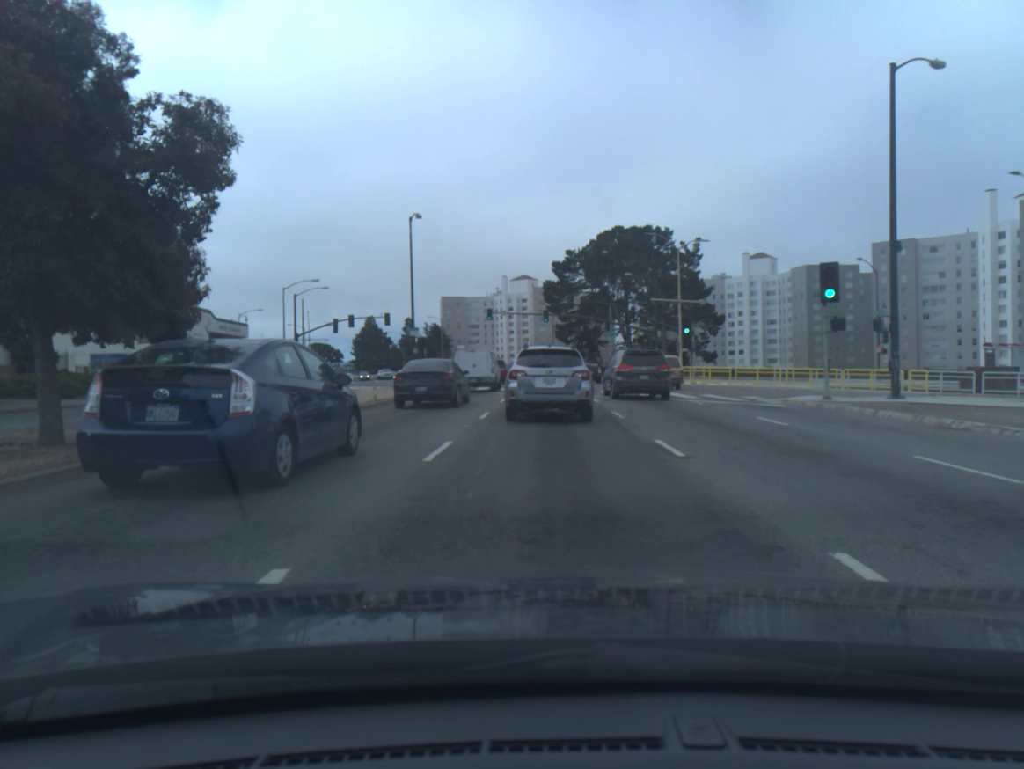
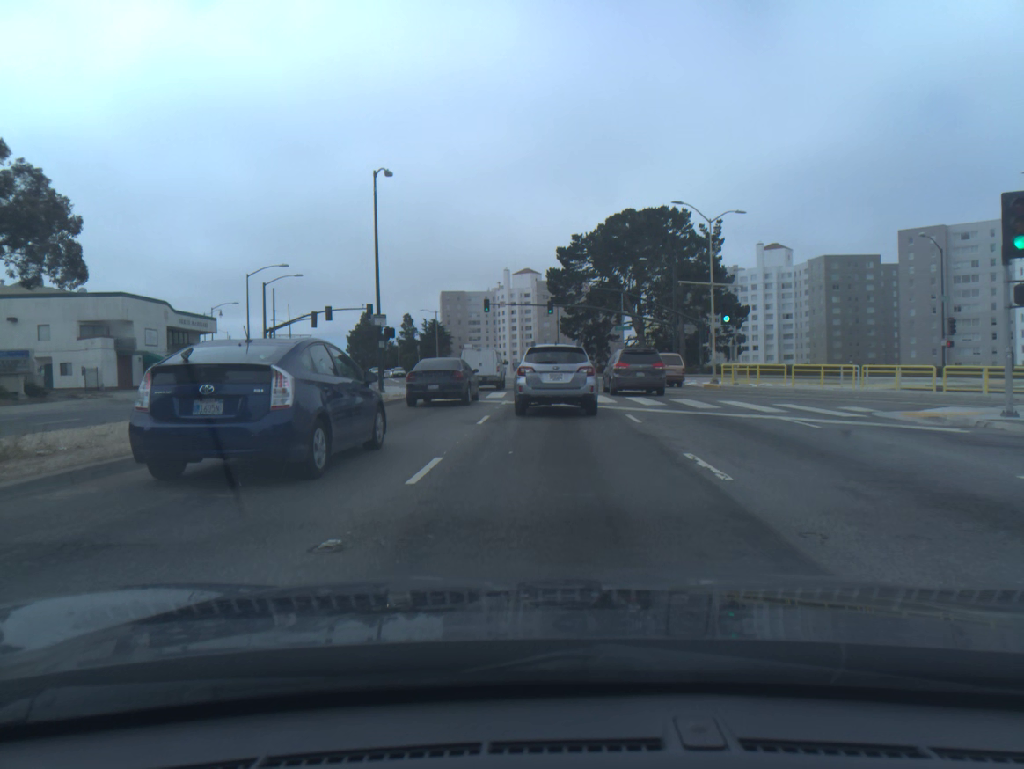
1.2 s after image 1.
(0.0, +9.5) m; 0°
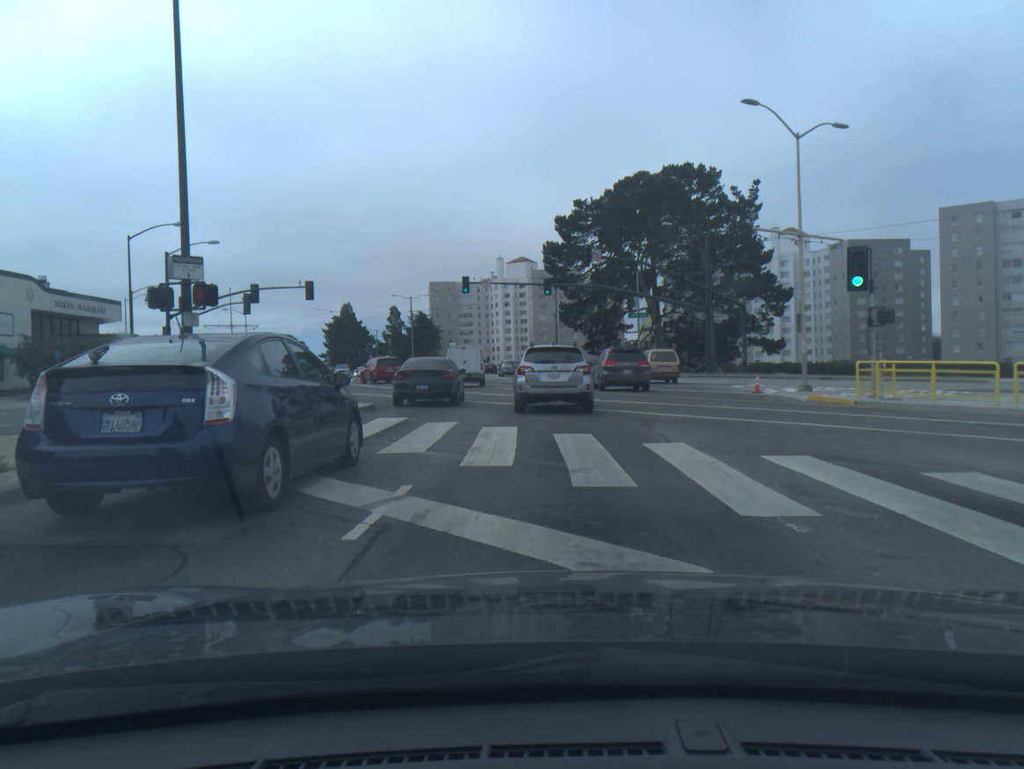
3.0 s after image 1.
(0.0, +17.3) m; 0°
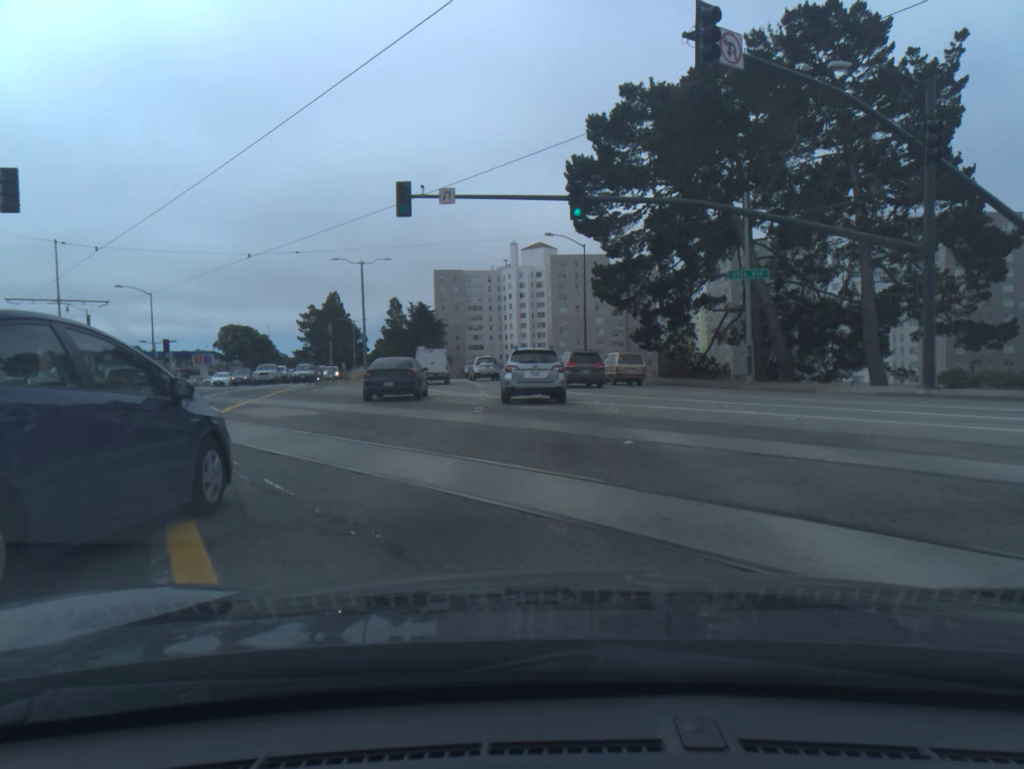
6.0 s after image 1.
(-0.3, +32.7) m; -2°
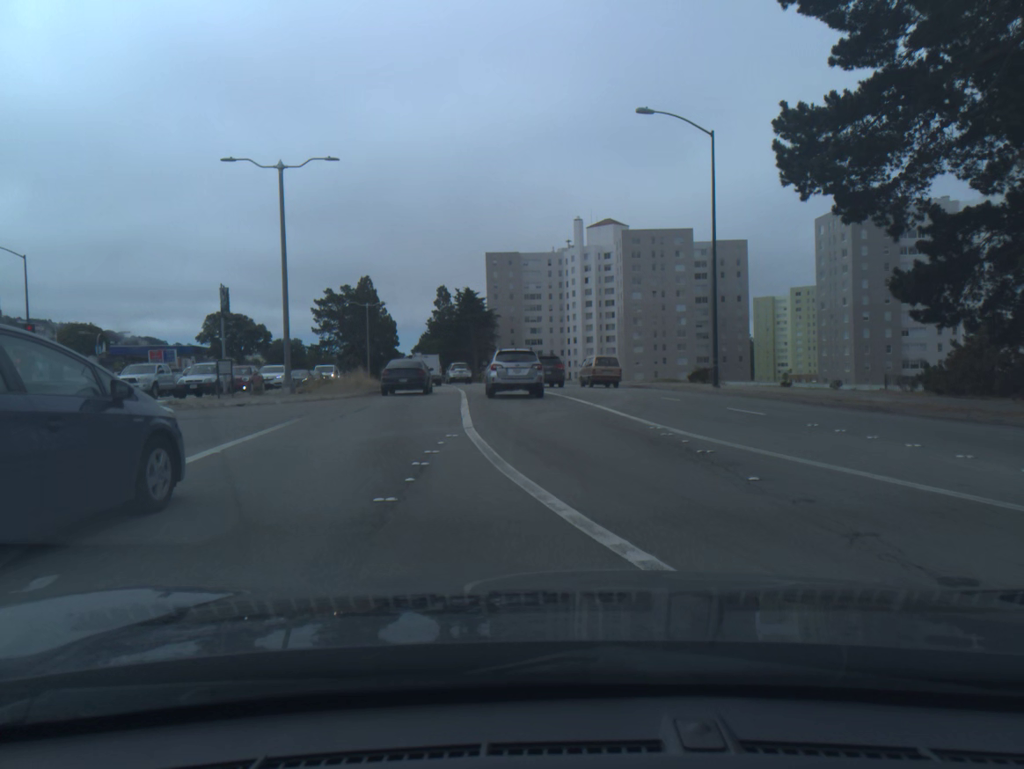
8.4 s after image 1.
(-1.0, +30.0) m; -4°
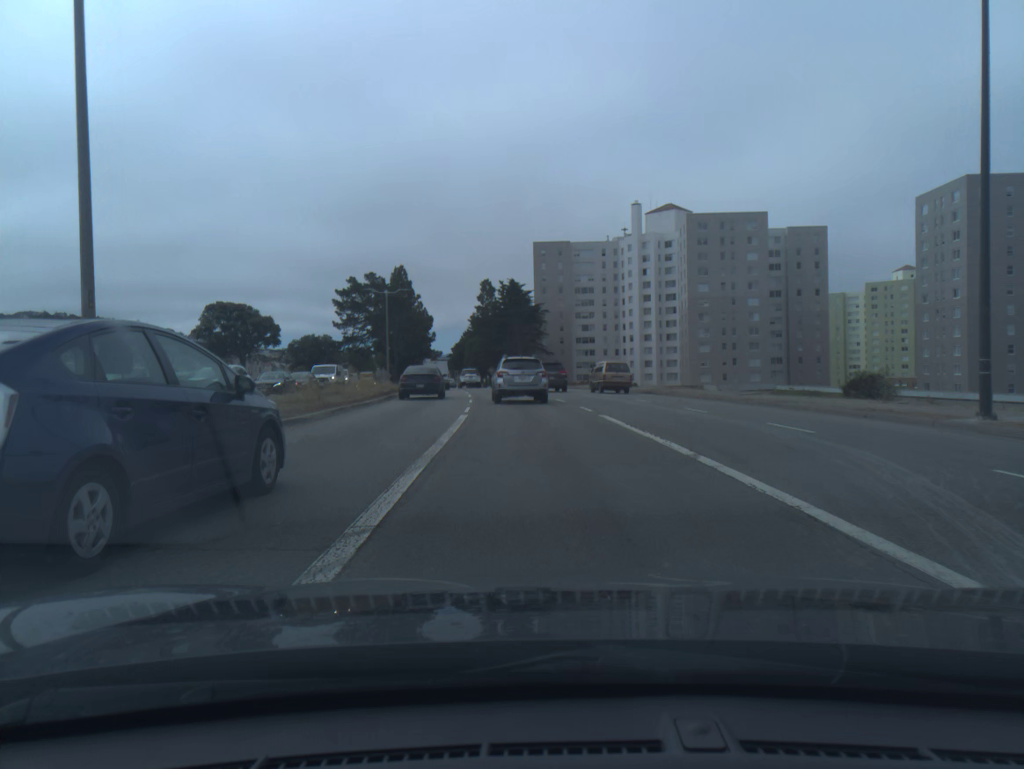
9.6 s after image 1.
(-0.6, +16.8) m; -4°
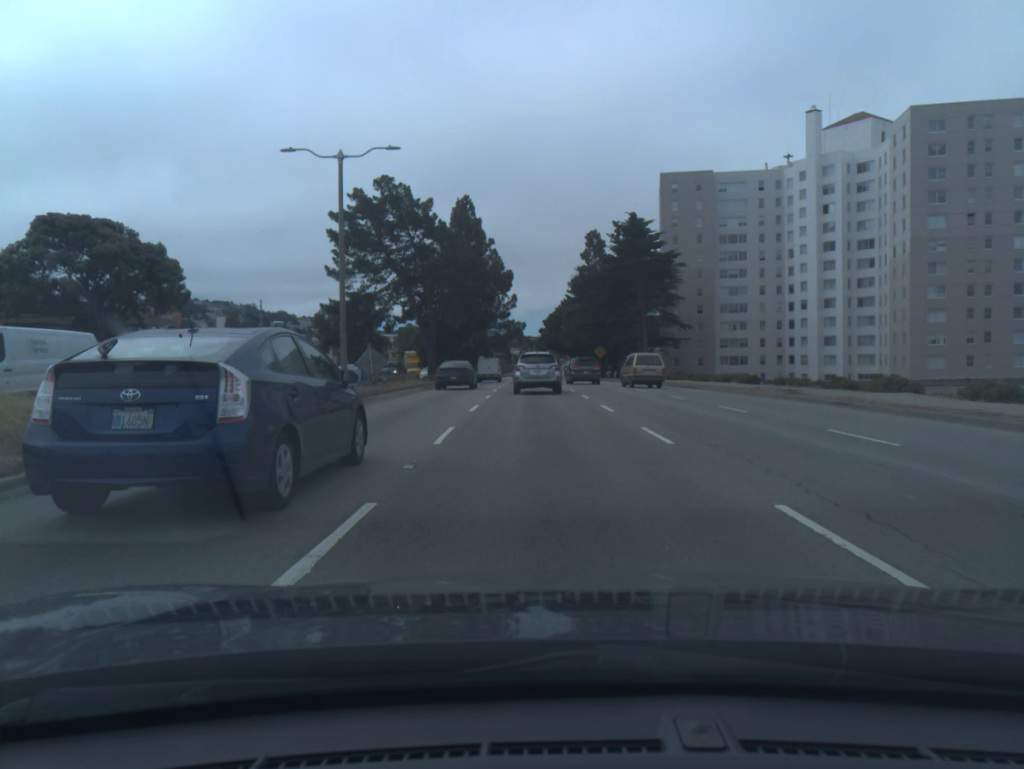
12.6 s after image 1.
(-3.2, +46.4) m; -8°
